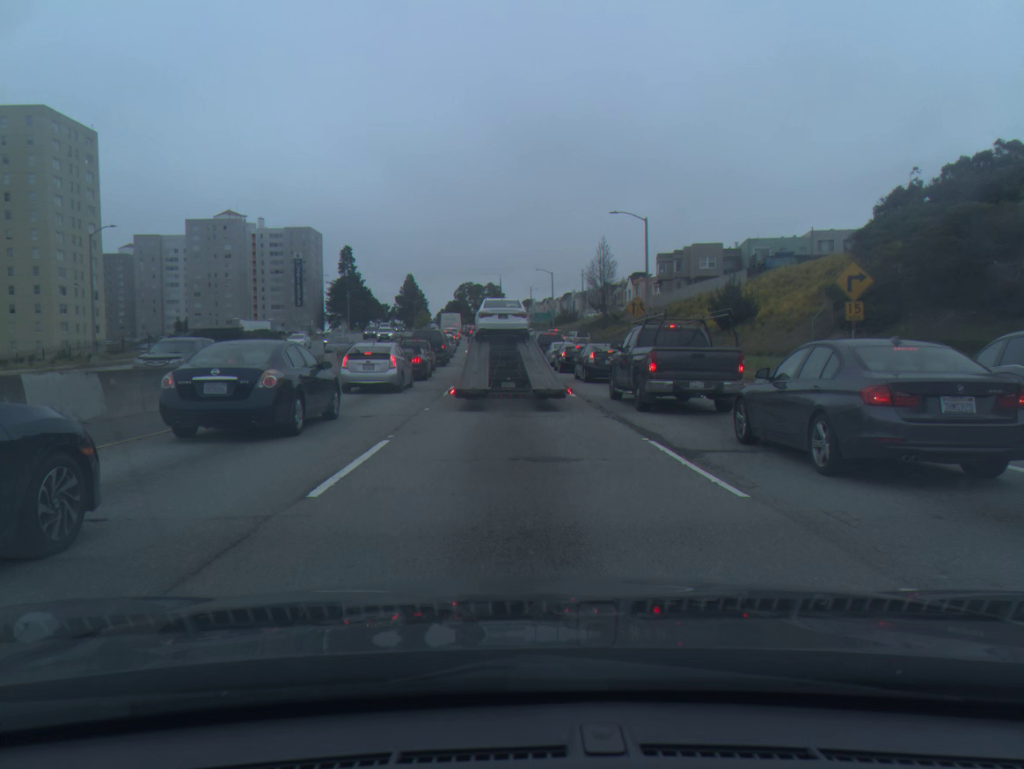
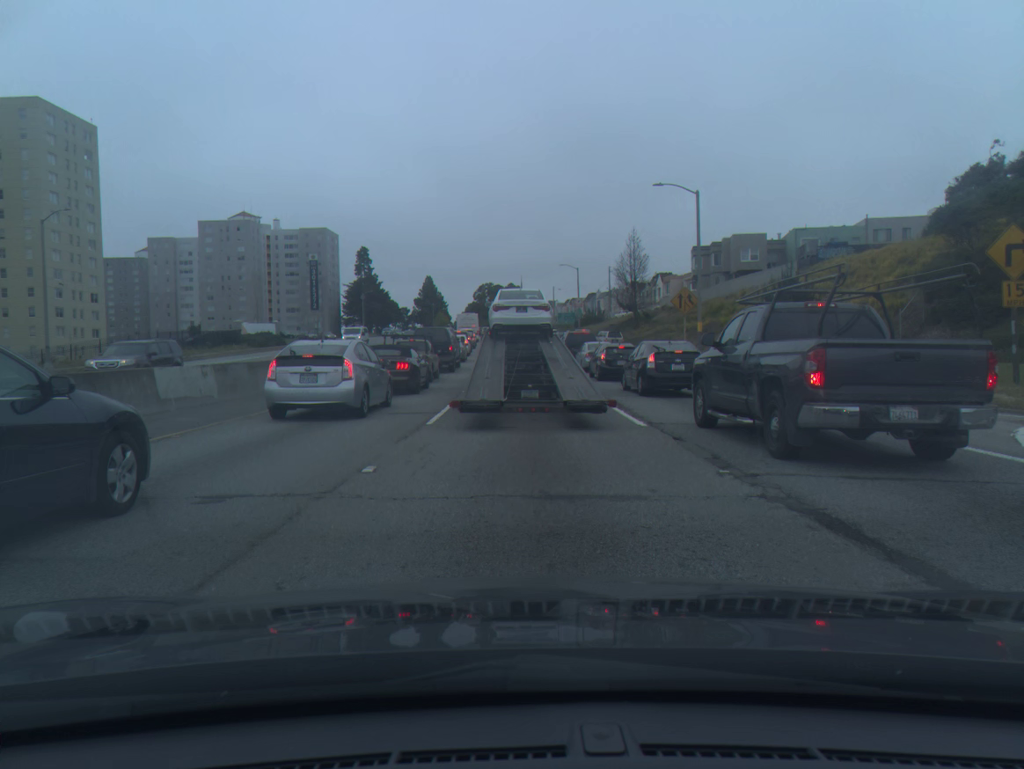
(-0.1, +8.8) m; -1°
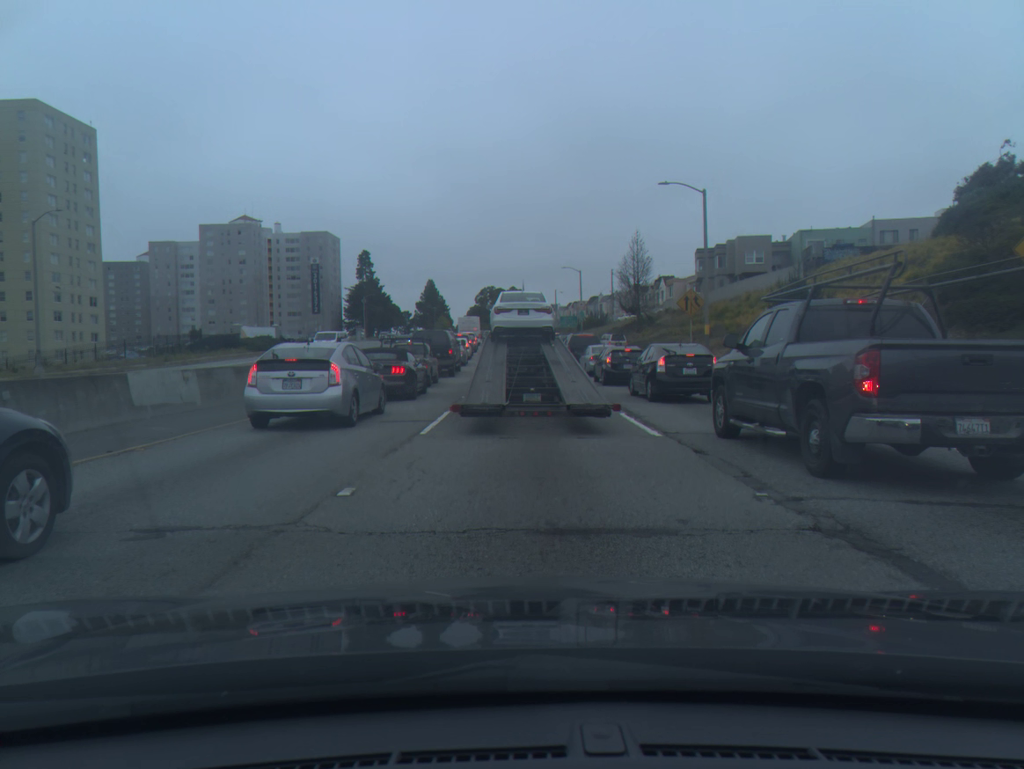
(0.0, +1.2) m; 0°
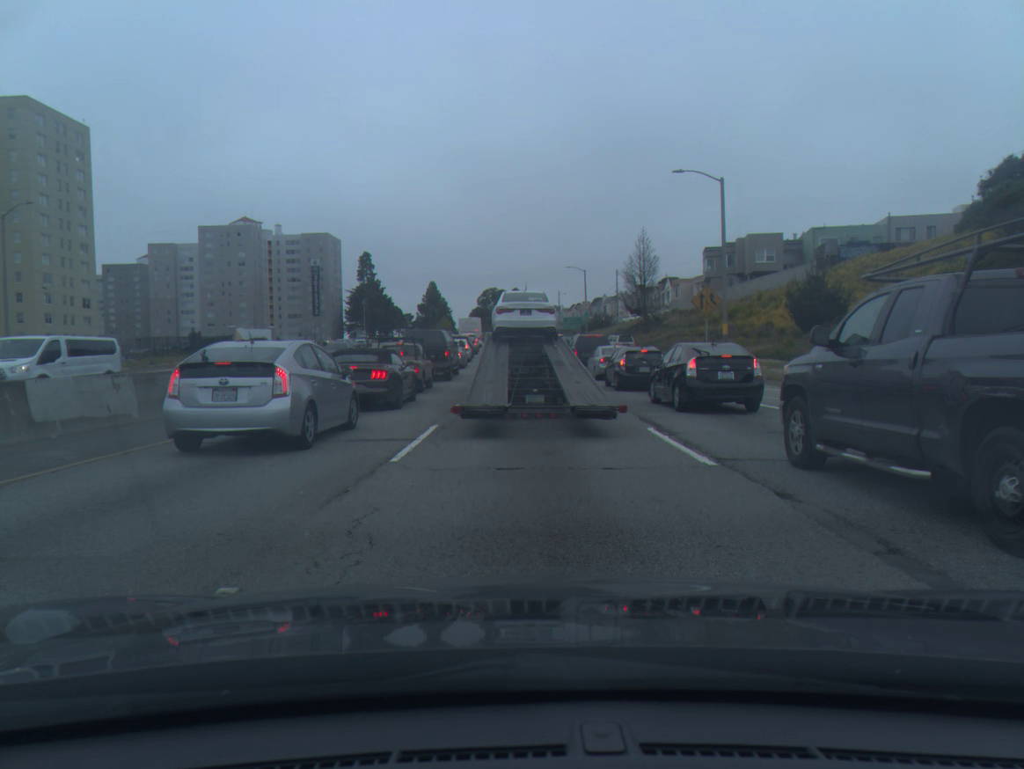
(0.0, +3.1) m; 0°
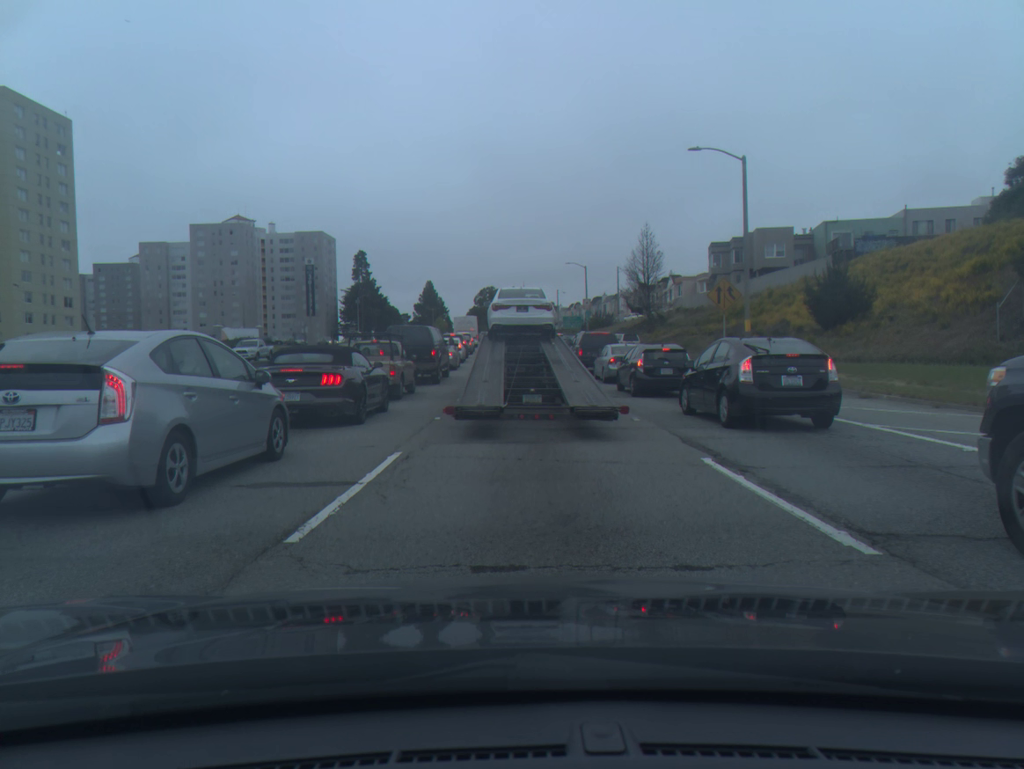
(0.0, +4.0) m; 0°
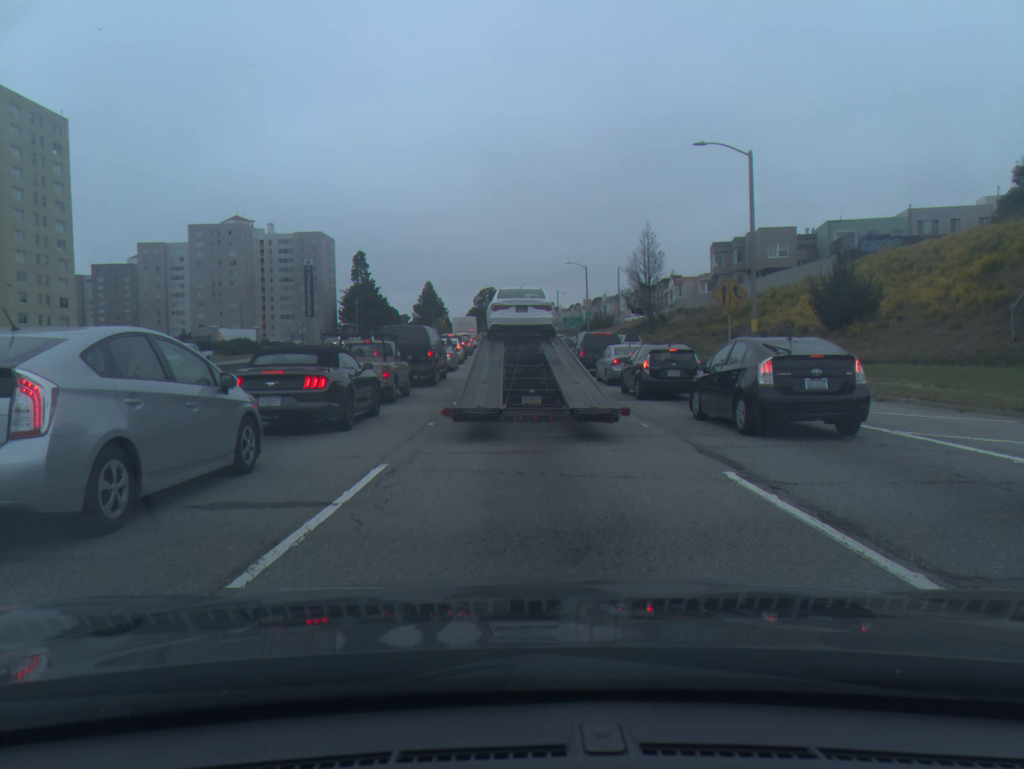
(0.0, +1.0) m; 0°
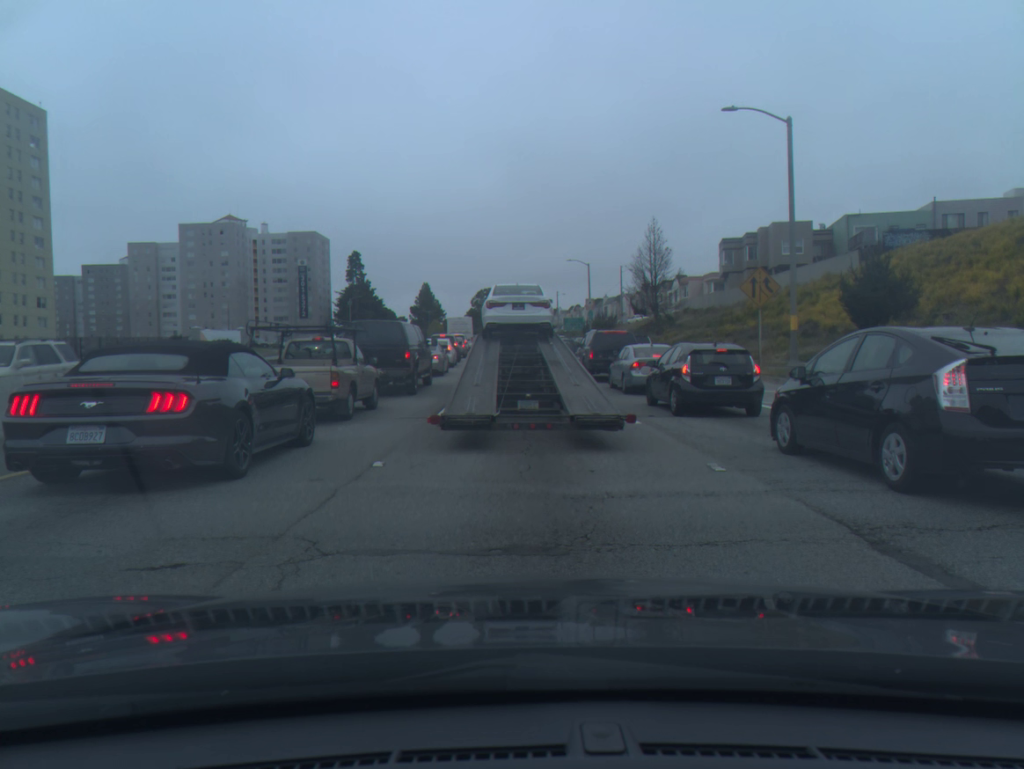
(0.0, +4.9) m; 0°
